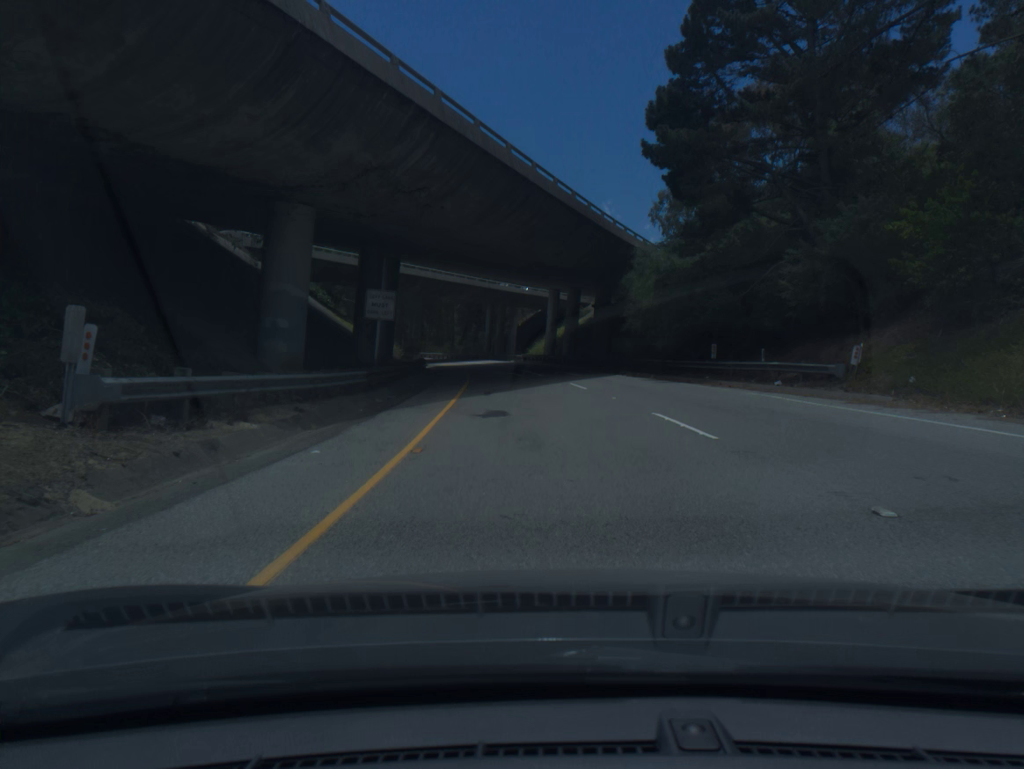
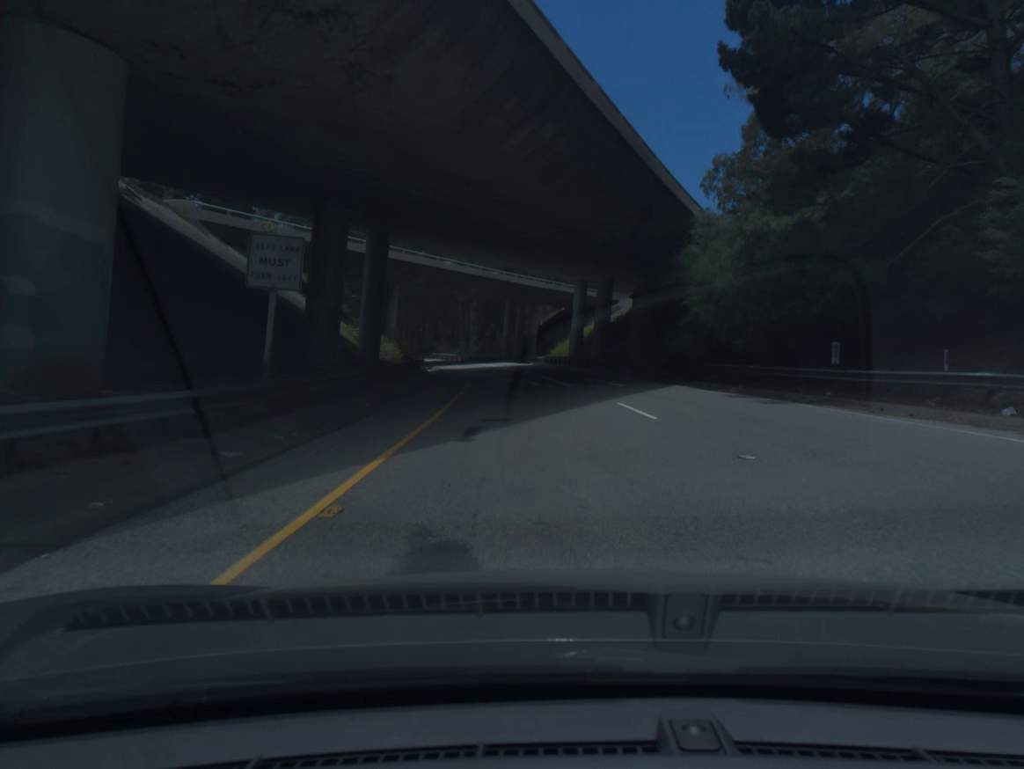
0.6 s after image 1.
(-0.1, +11.5) m; -1°
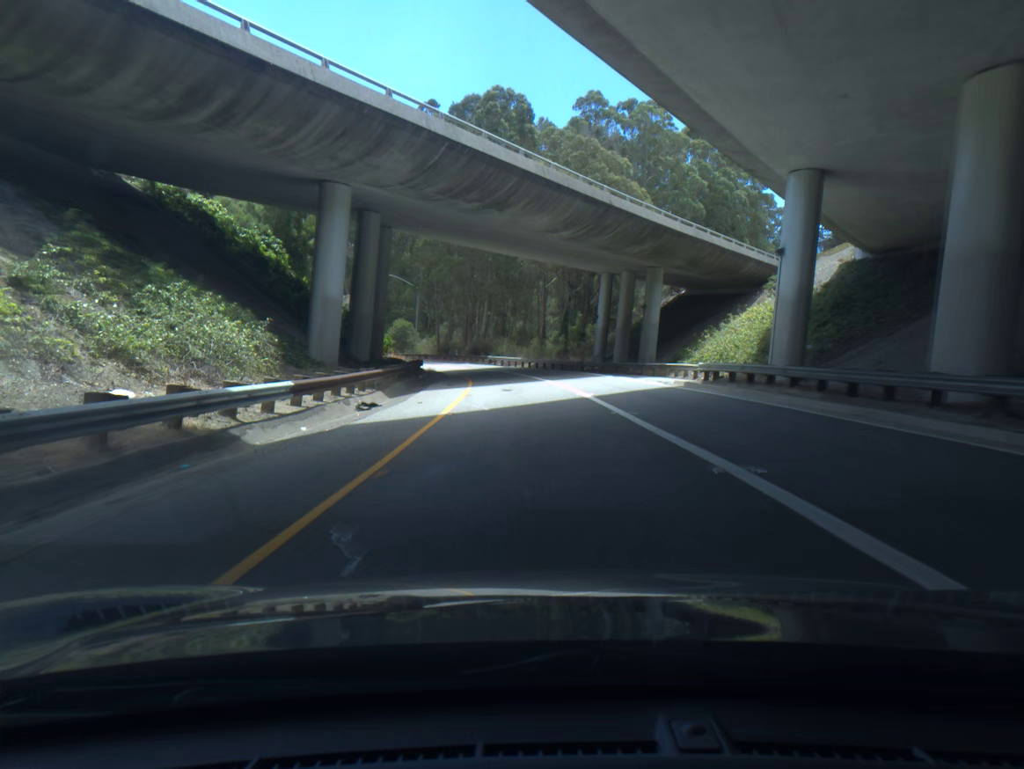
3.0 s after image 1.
(-2.1, +45.1) m; -6°
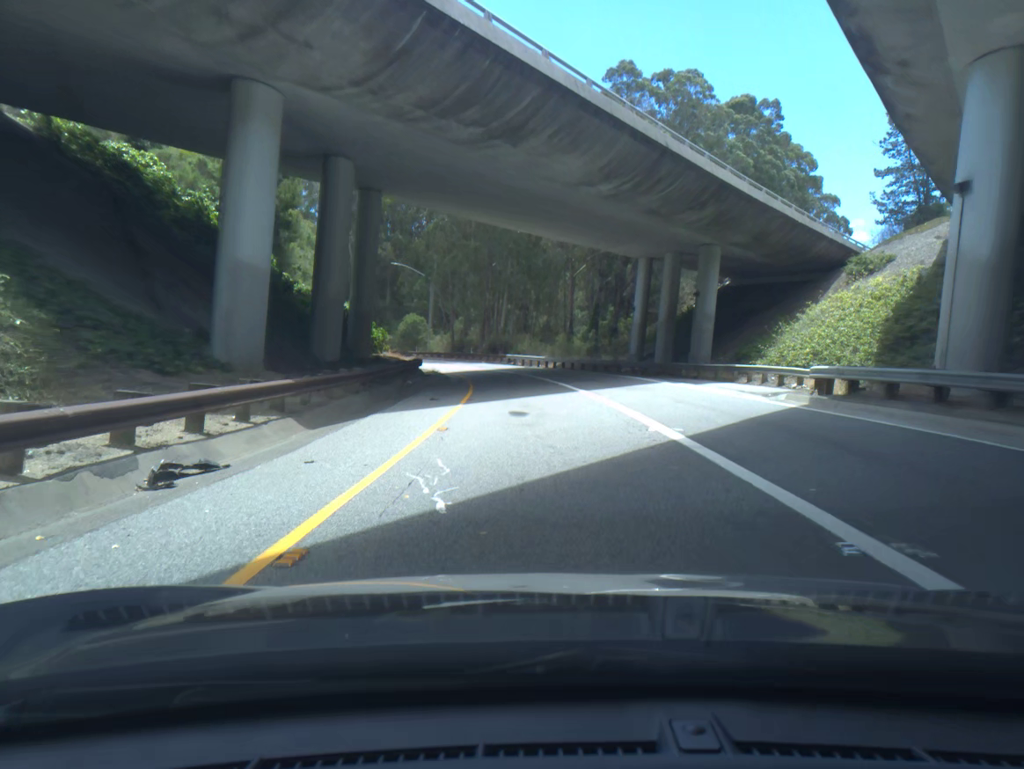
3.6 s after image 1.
(-0.2, +11.1) m; -2°
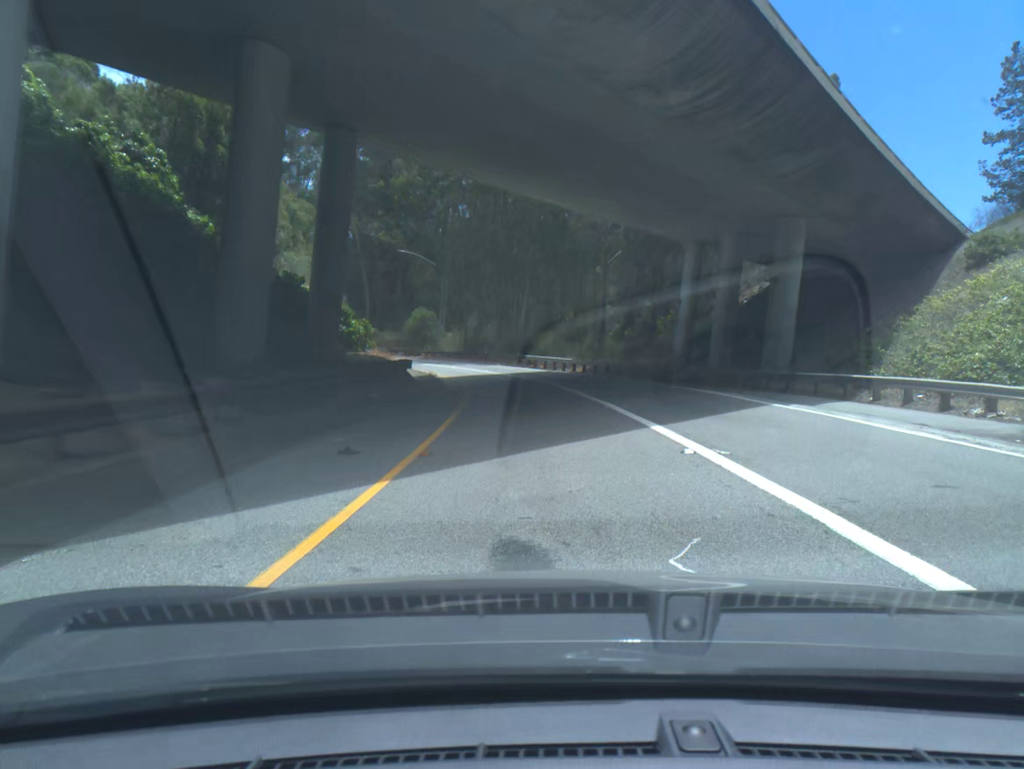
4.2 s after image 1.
(-0.2, +11.0) m; -2°
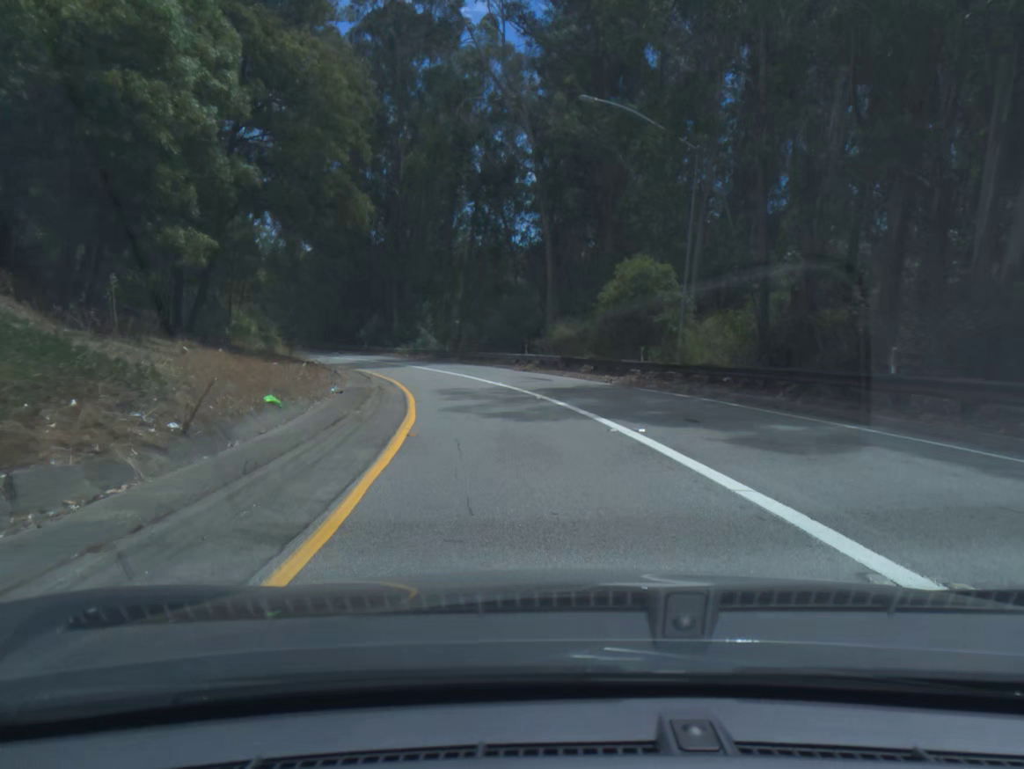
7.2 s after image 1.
(-6.3, +52.2) m; -17°
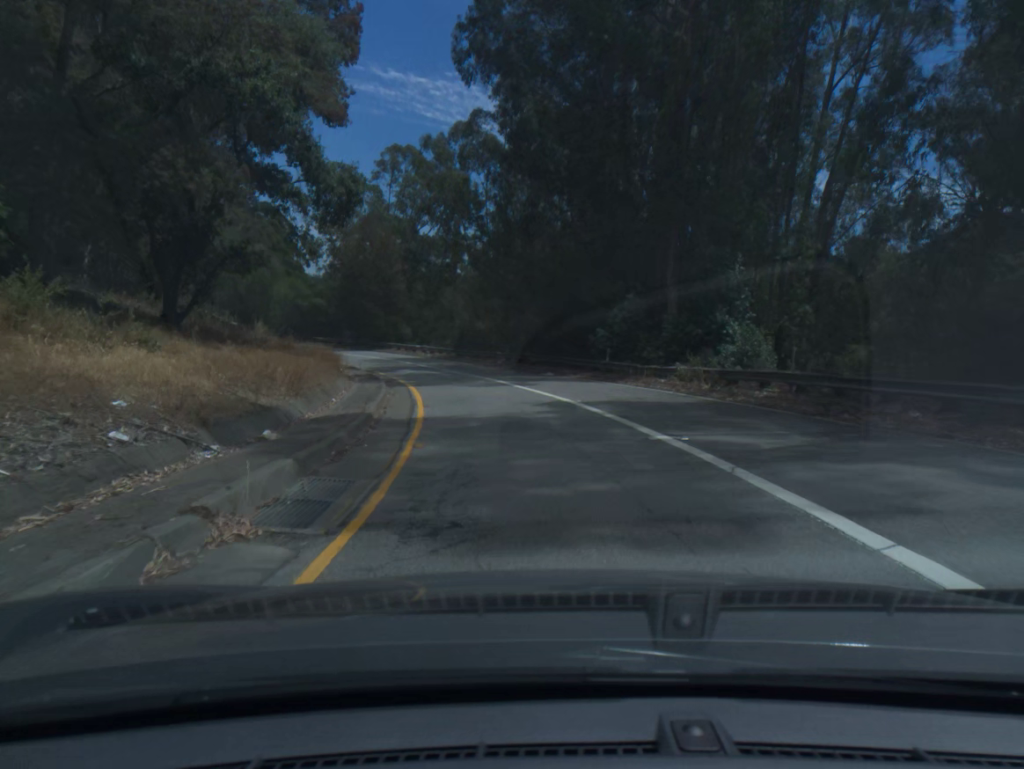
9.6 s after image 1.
(-7.2, +39.9) m; -20°
